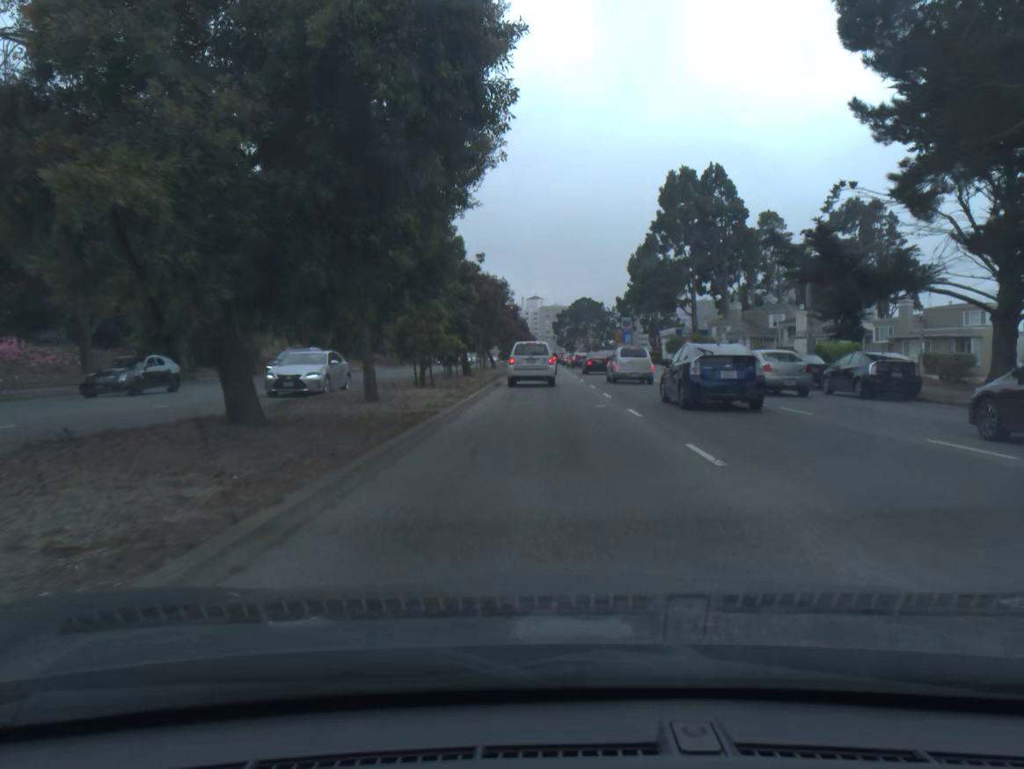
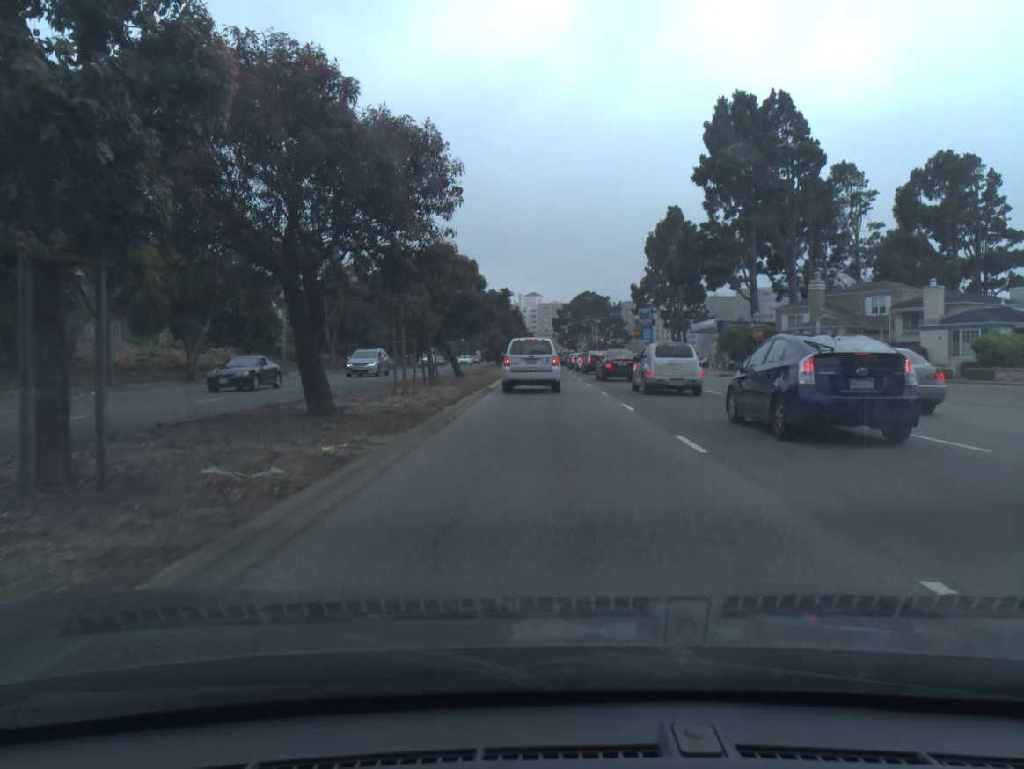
(0.0, +27.4) m; 0°
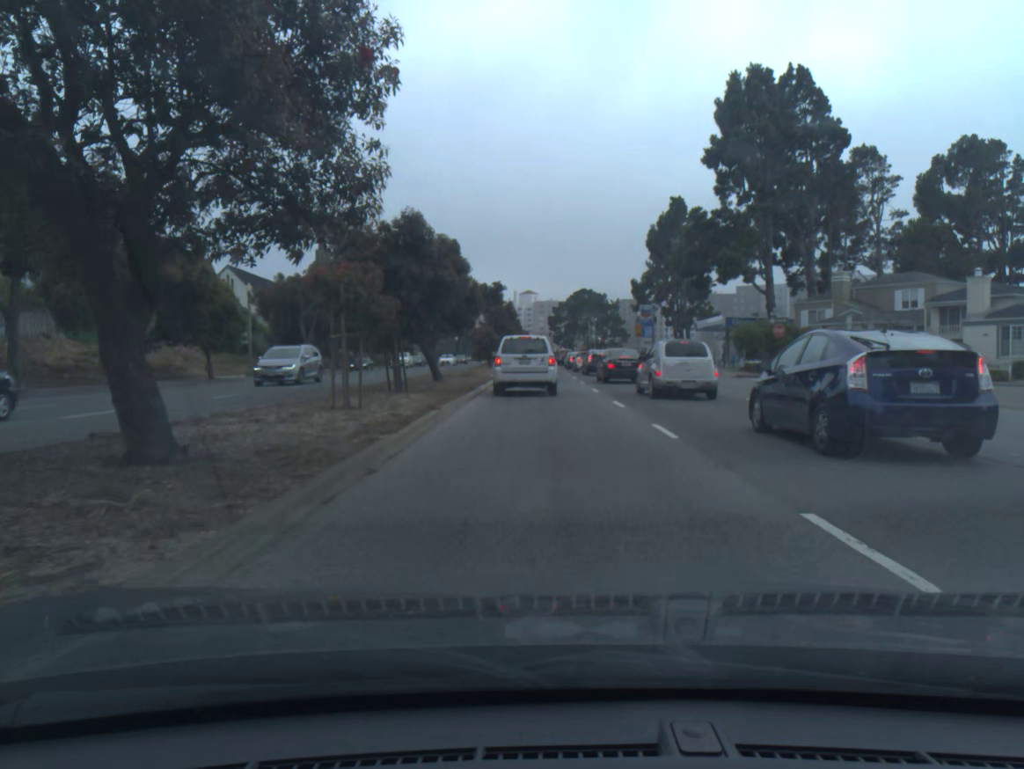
(0.0, +5.9) m; 0°
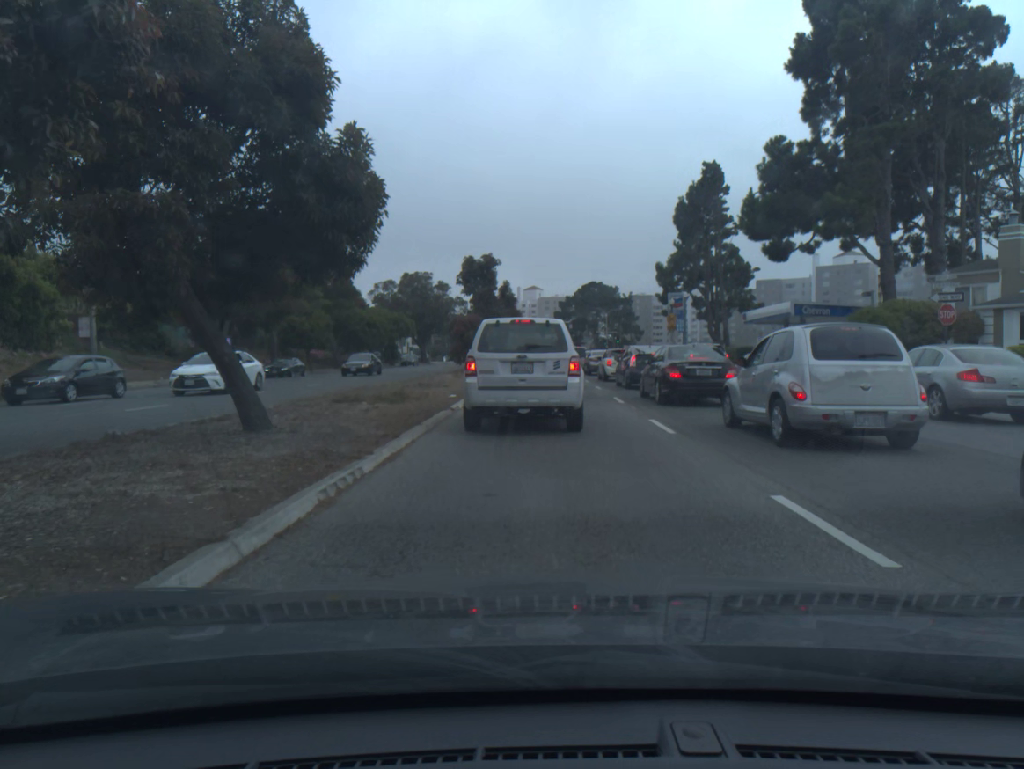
(-0.2, +20.3) m; -1°
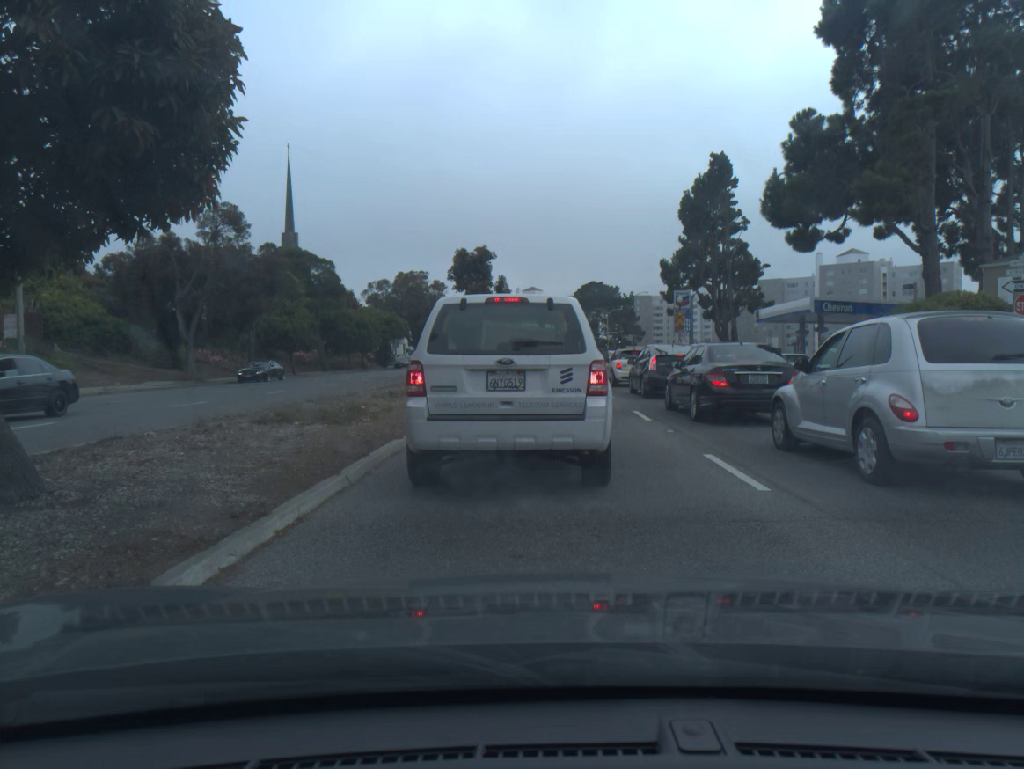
(0.0, +5.0) m; 0°
